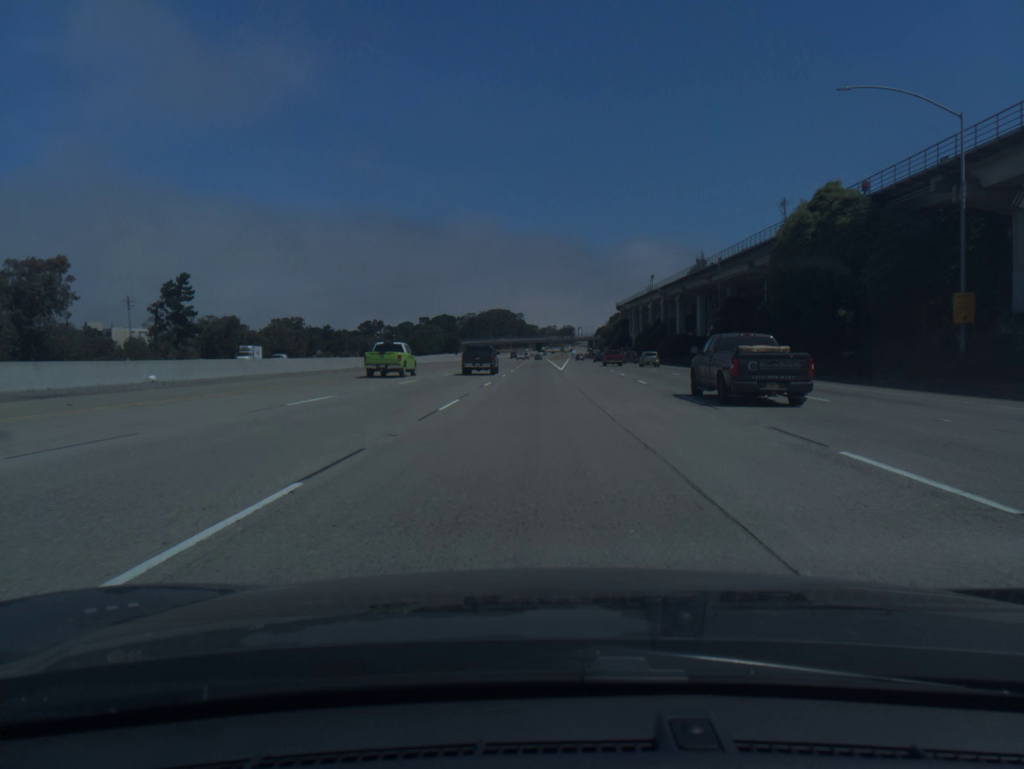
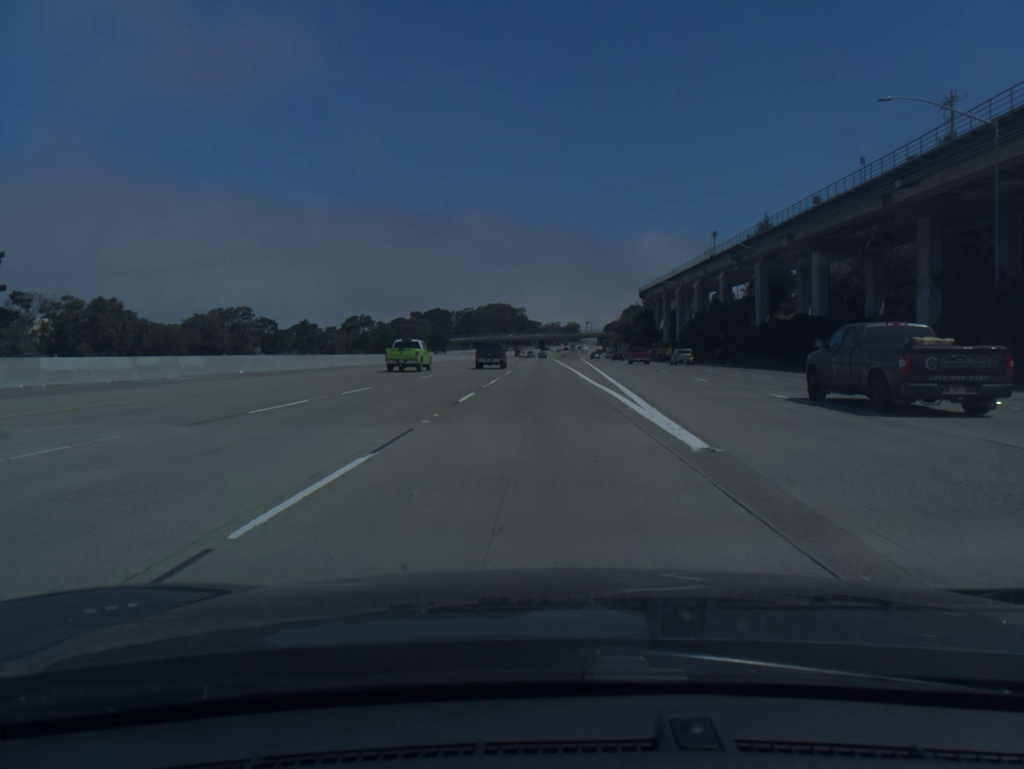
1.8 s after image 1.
(-0.3, +55.2) m; 0°
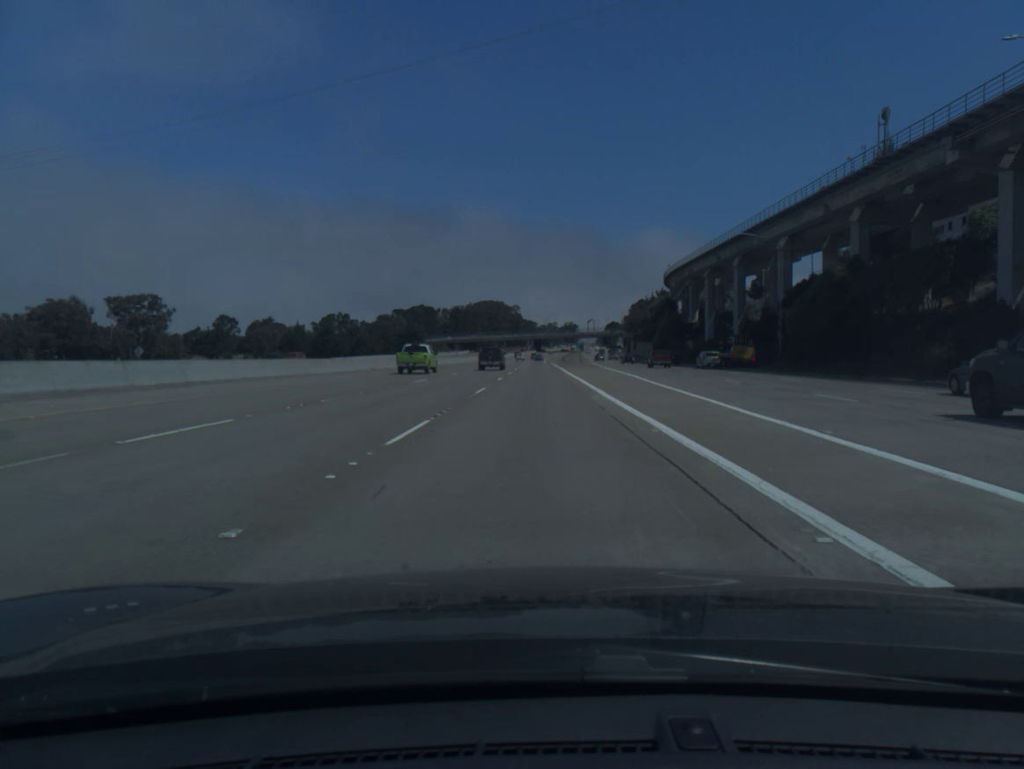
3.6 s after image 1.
(+0.2, +55.0) m; 0°
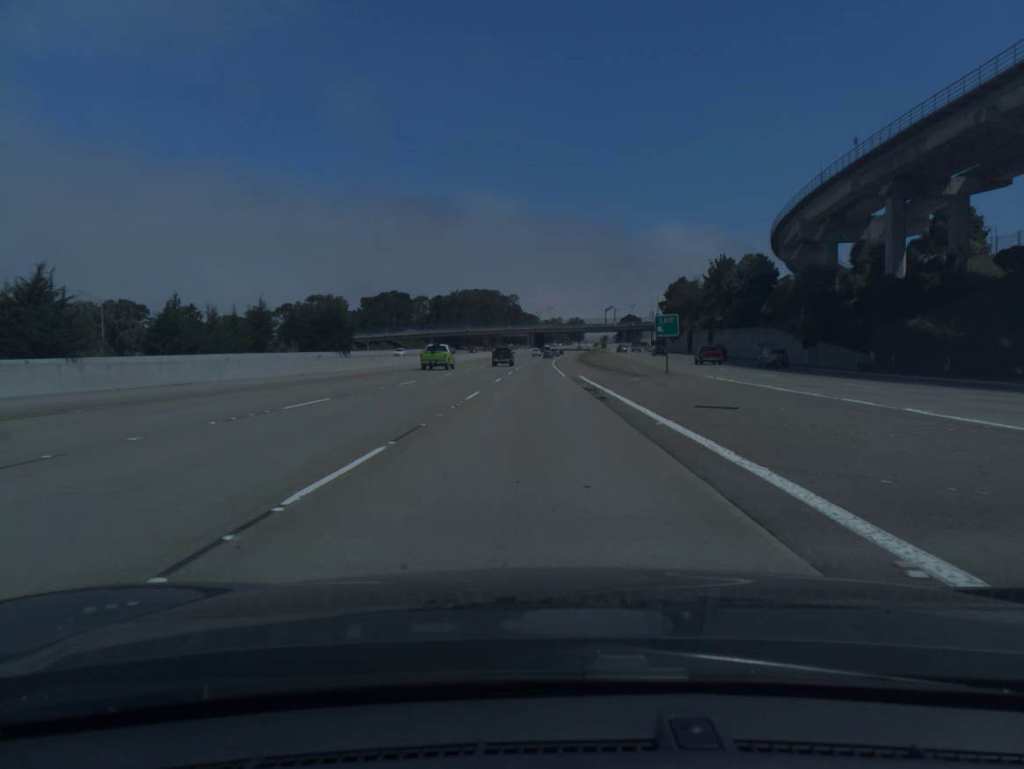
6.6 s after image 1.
(-0.3, +91.3) m; 0°
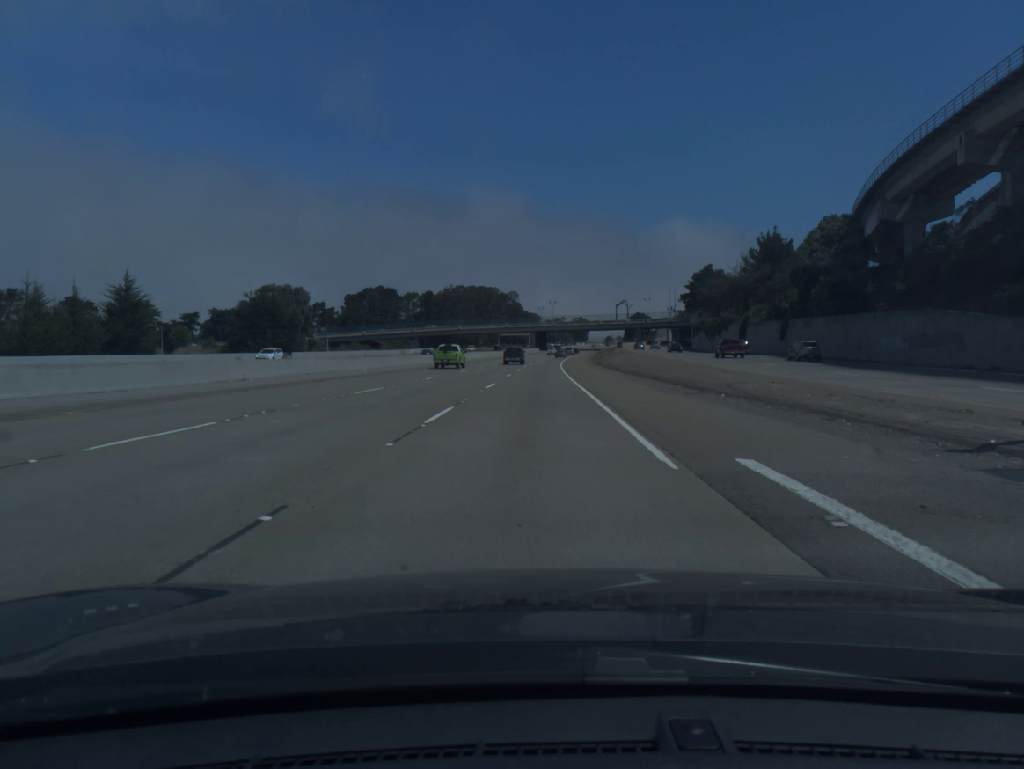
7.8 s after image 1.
(0.0, +36.6) m; 0°
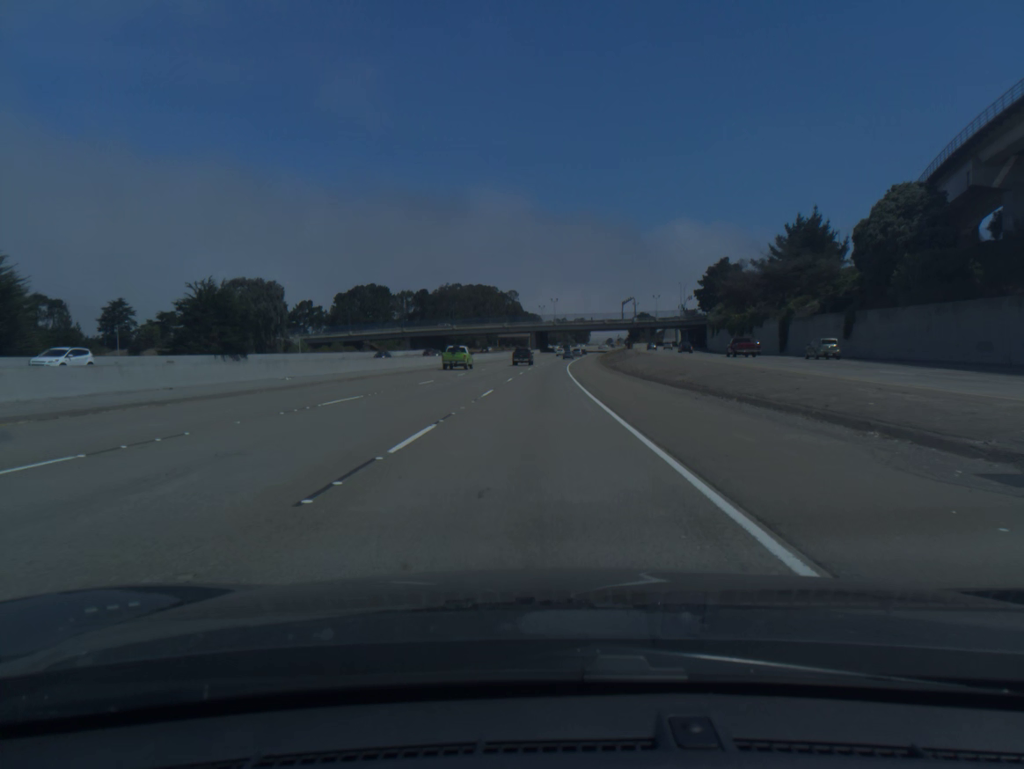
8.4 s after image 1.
(0.0, +18.3) m; 0°
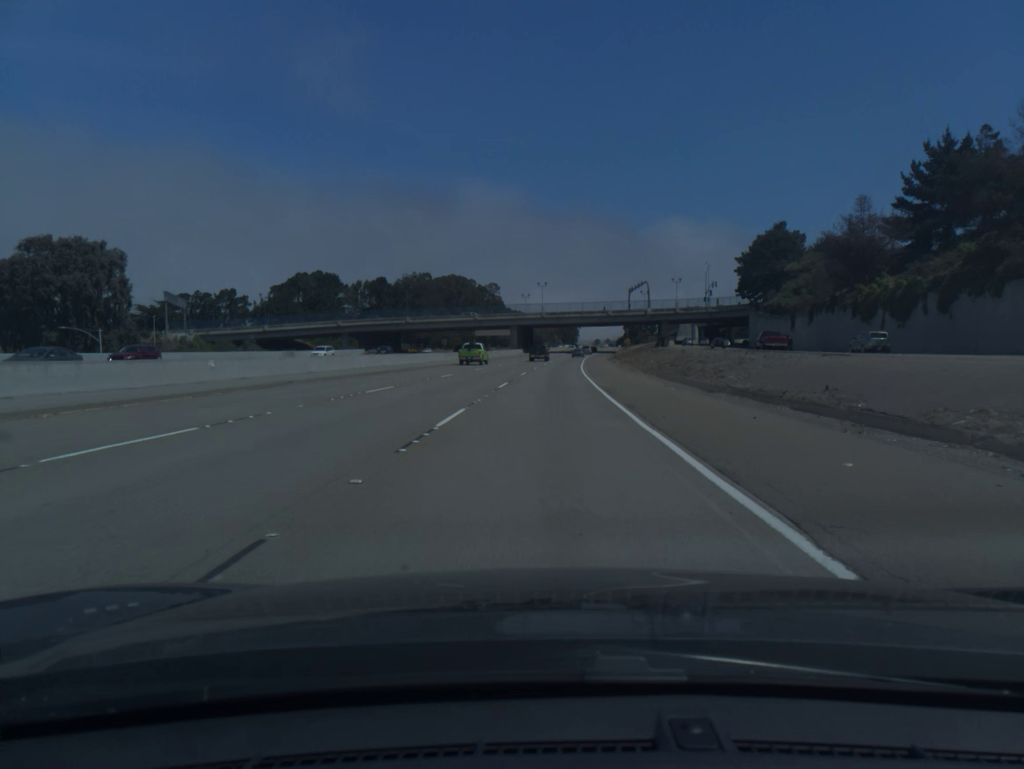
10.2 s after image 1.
(+0.4, +55.0) m; +1°
